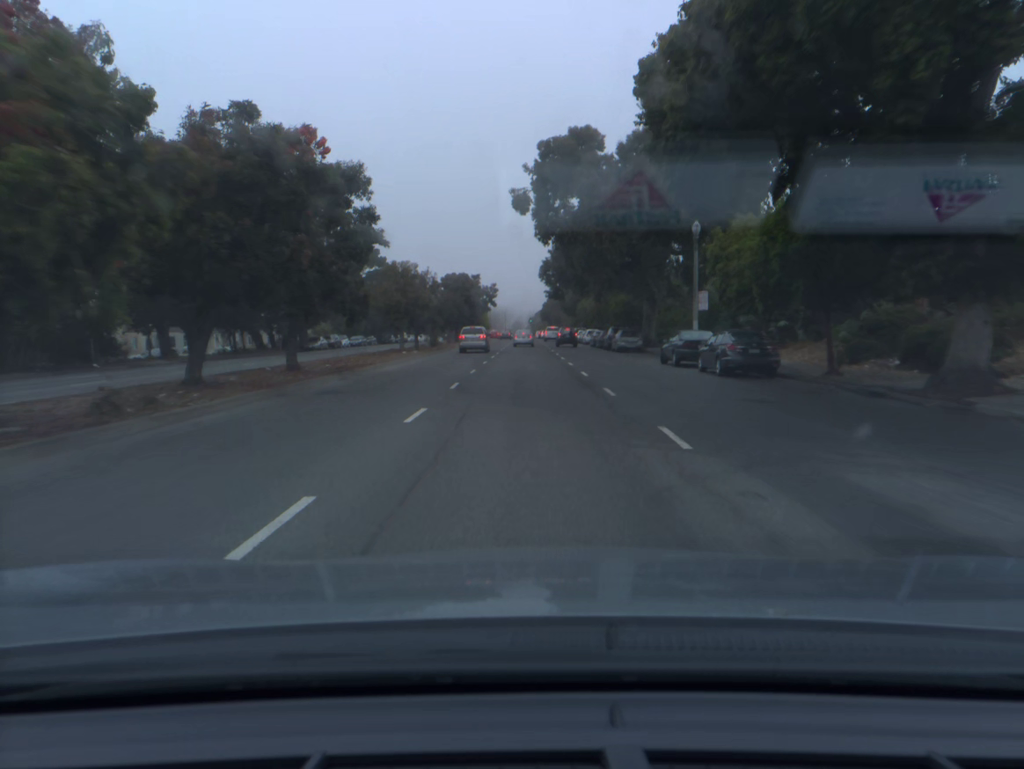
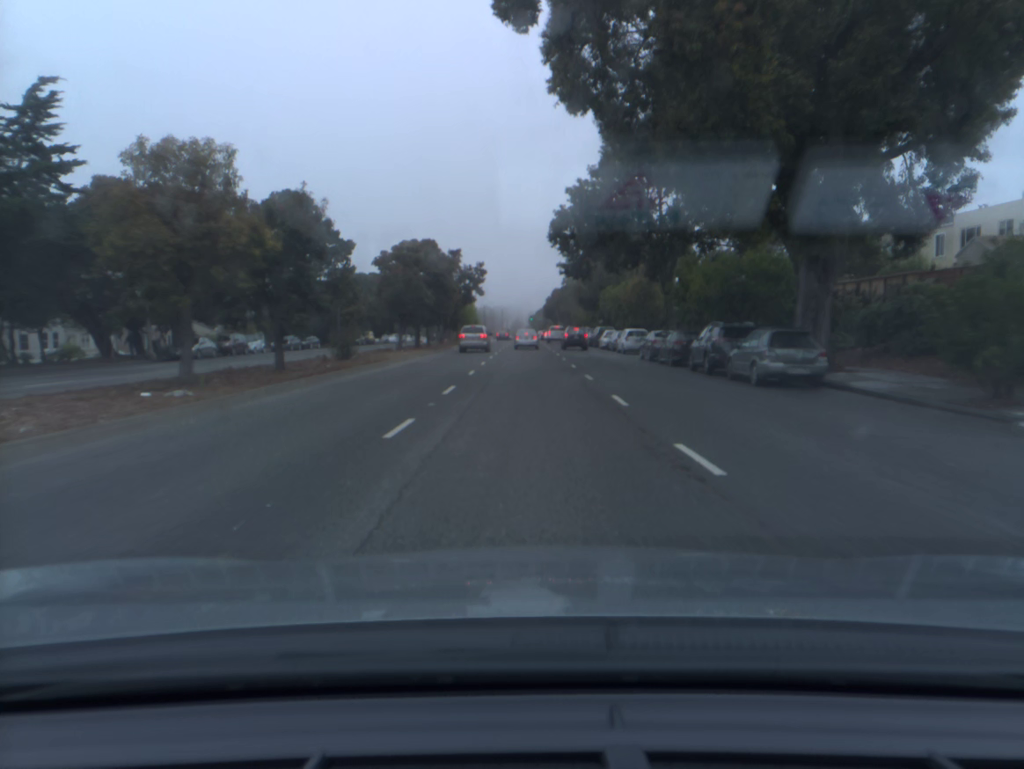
(0.0, +31.0) m; 0°
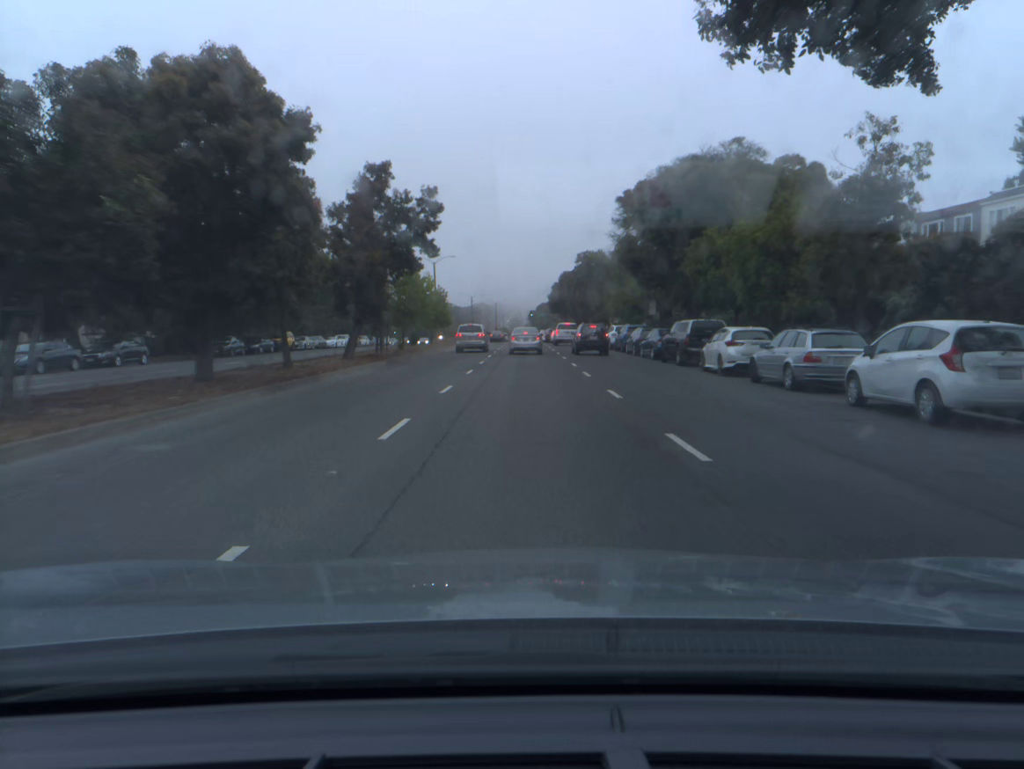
(-0.1, +36.3) m; 0°
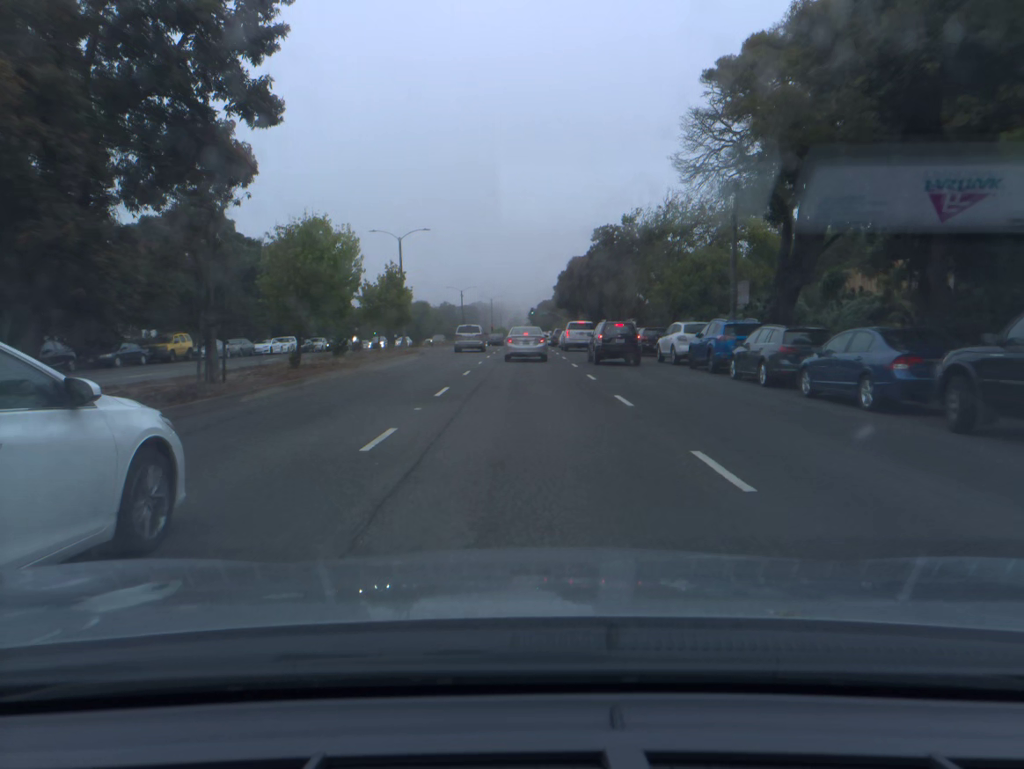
(0.0, +22.9) m; 0°
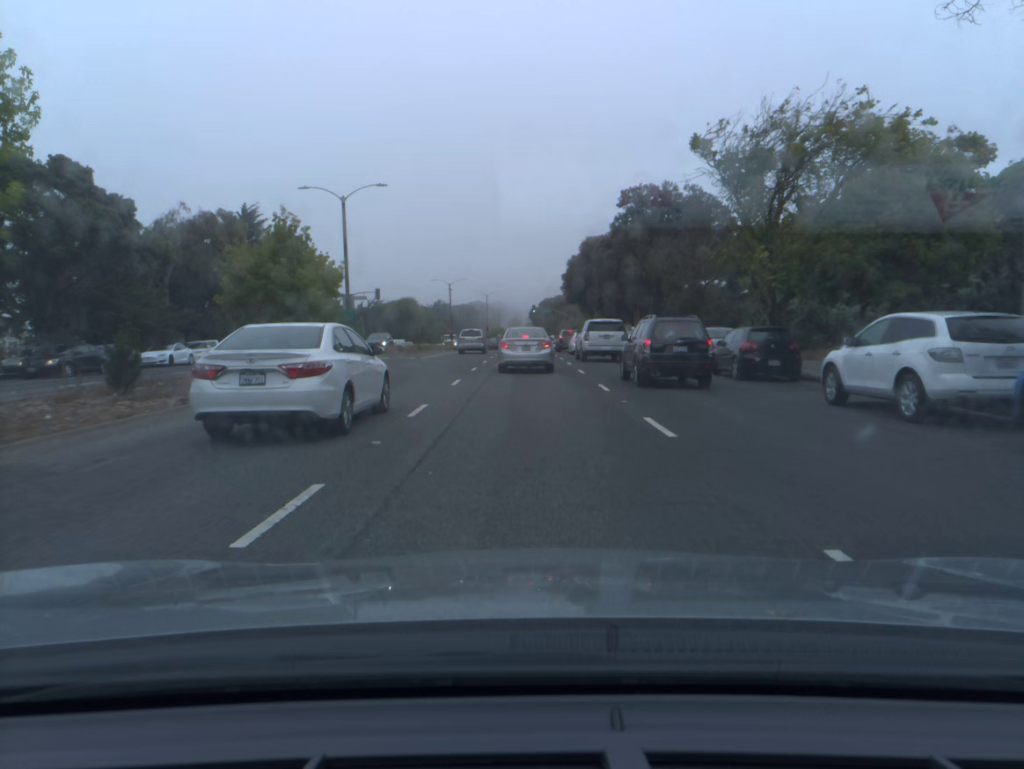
(0.0, +18.6) m; 0°
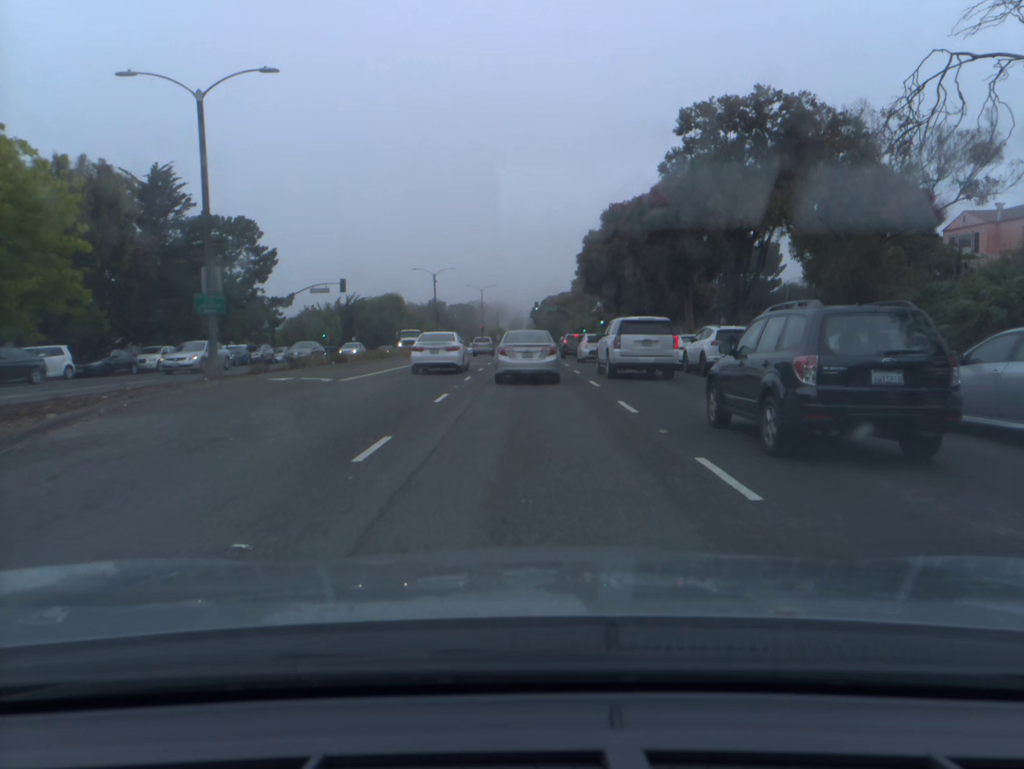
(0.0, +18.9) m; 0°
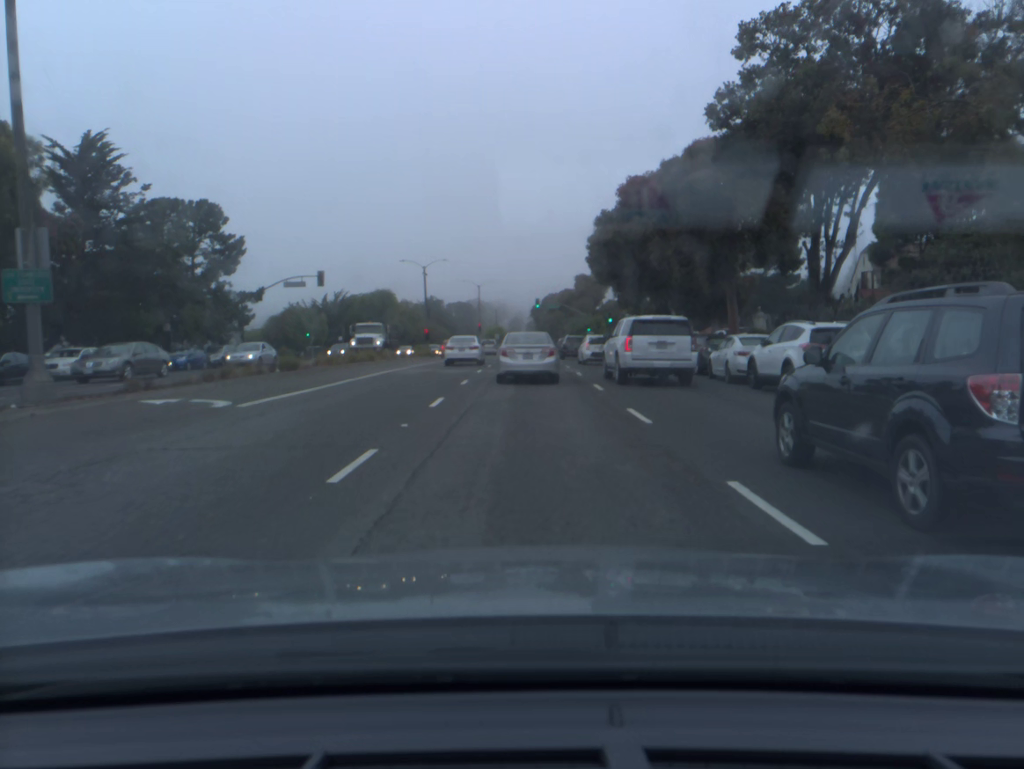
(0.0, +8.5) m; 0°
